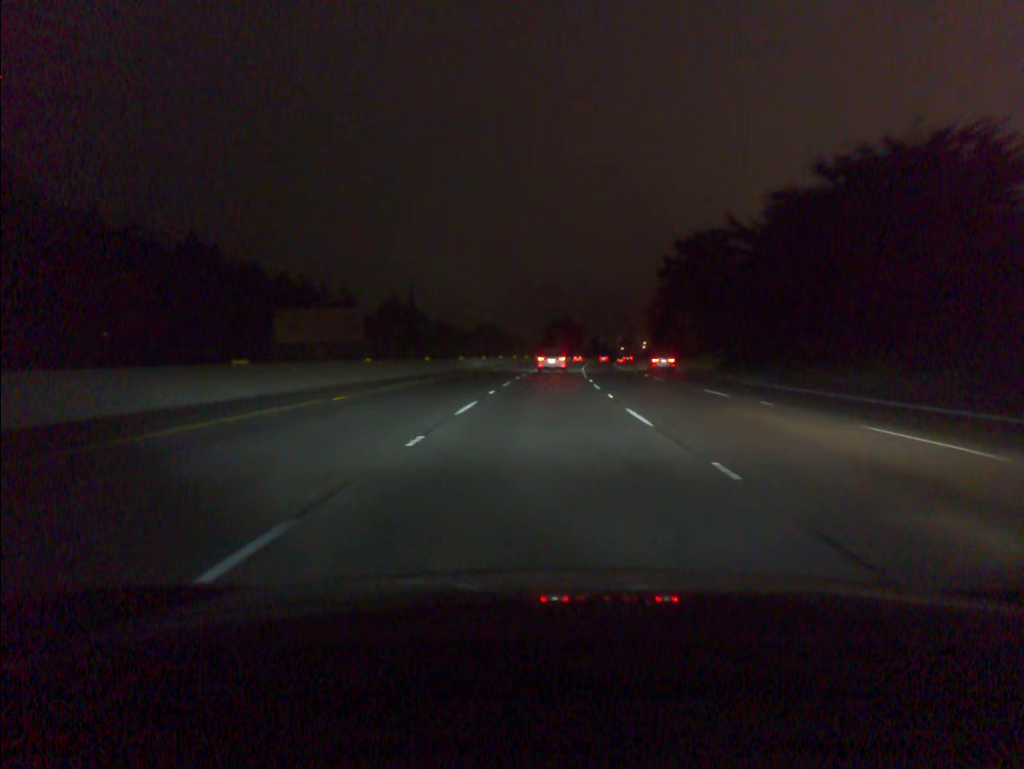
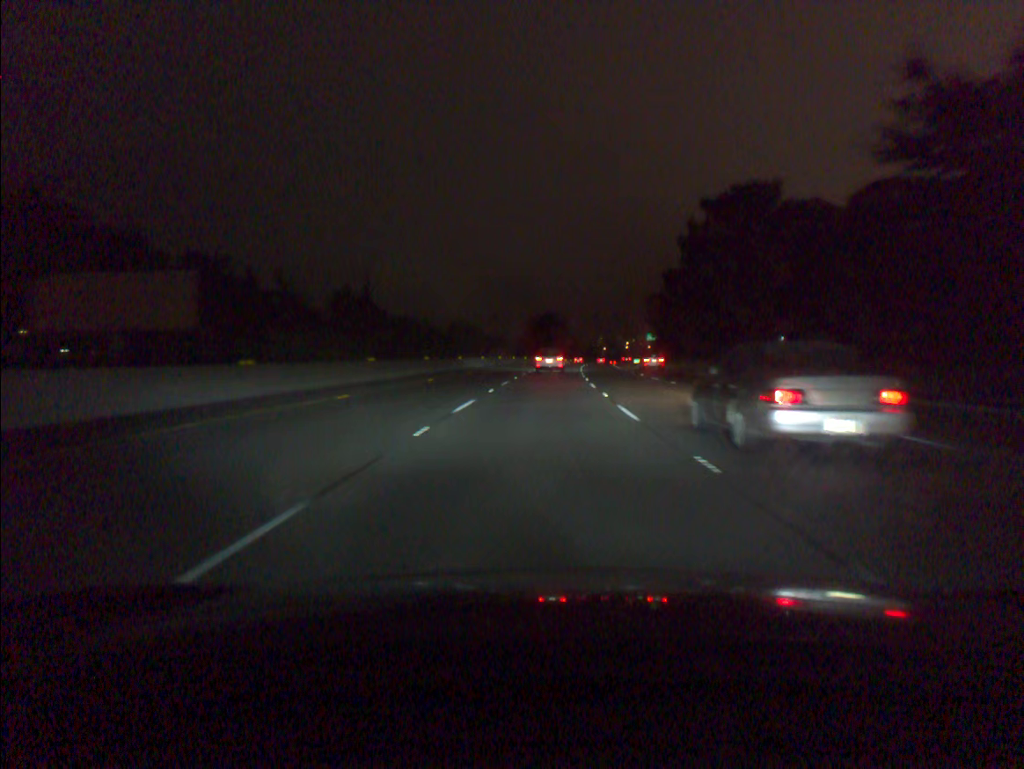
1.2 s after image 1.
(+0.4, +28.3) m; +1°
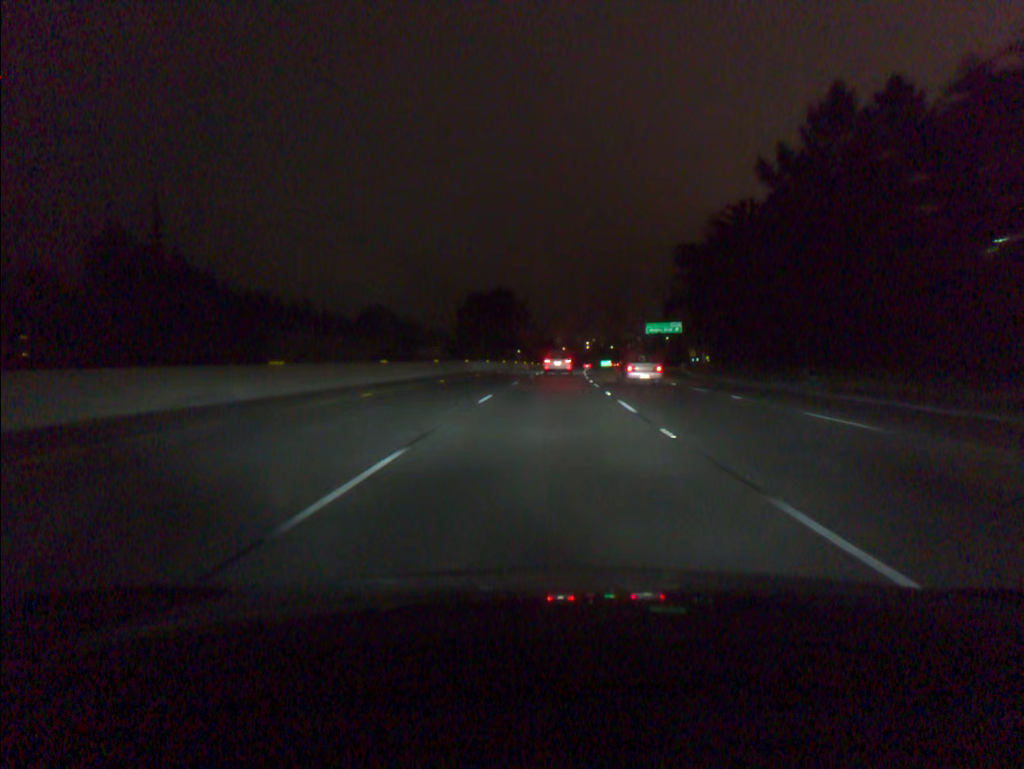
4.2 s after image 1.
(+1.8, +70.7) m; +3°
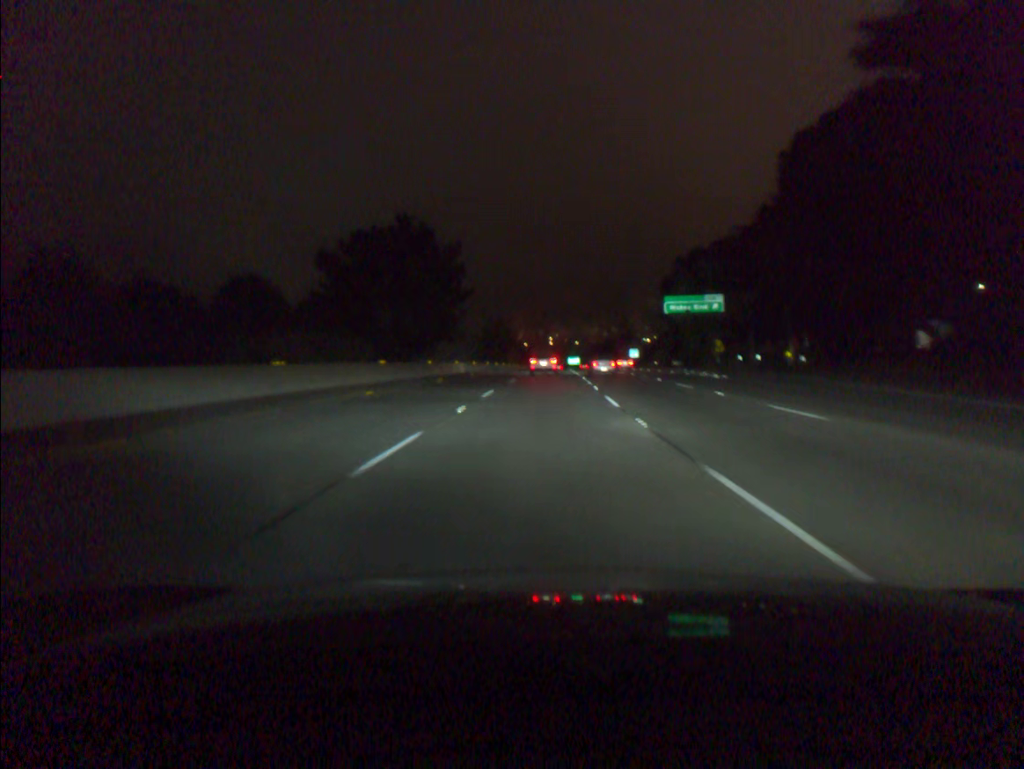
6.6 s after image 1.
(+1.6, +56.9) m; +3°
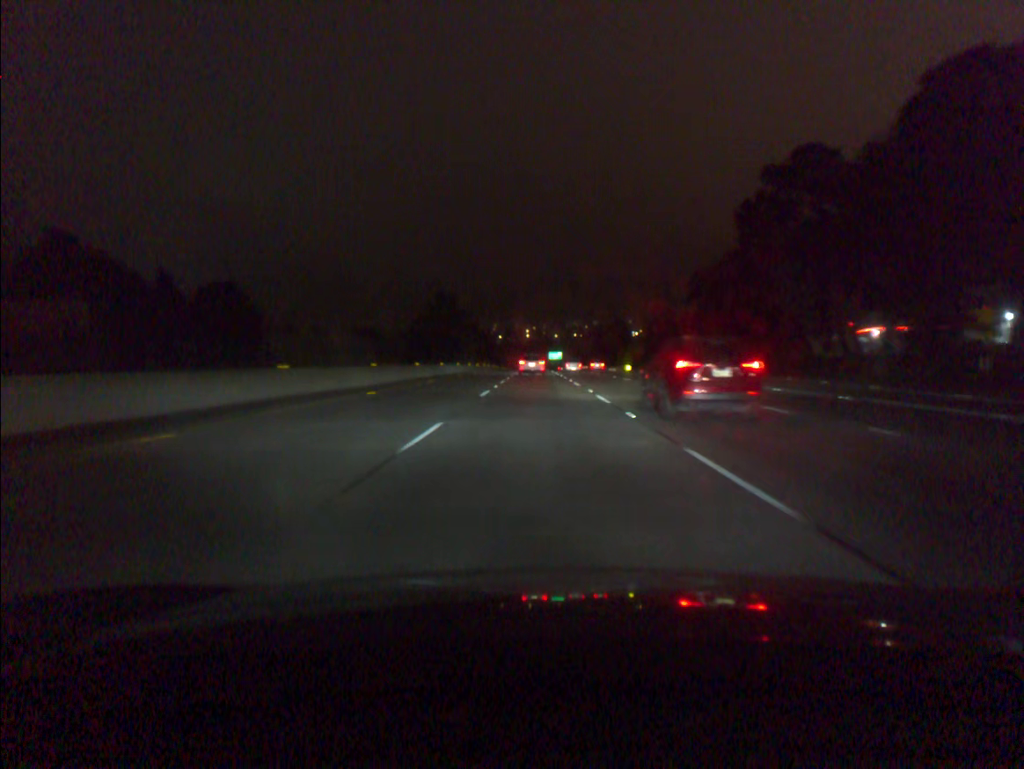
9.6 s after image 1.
(+1.1, +71.6) m; +2°
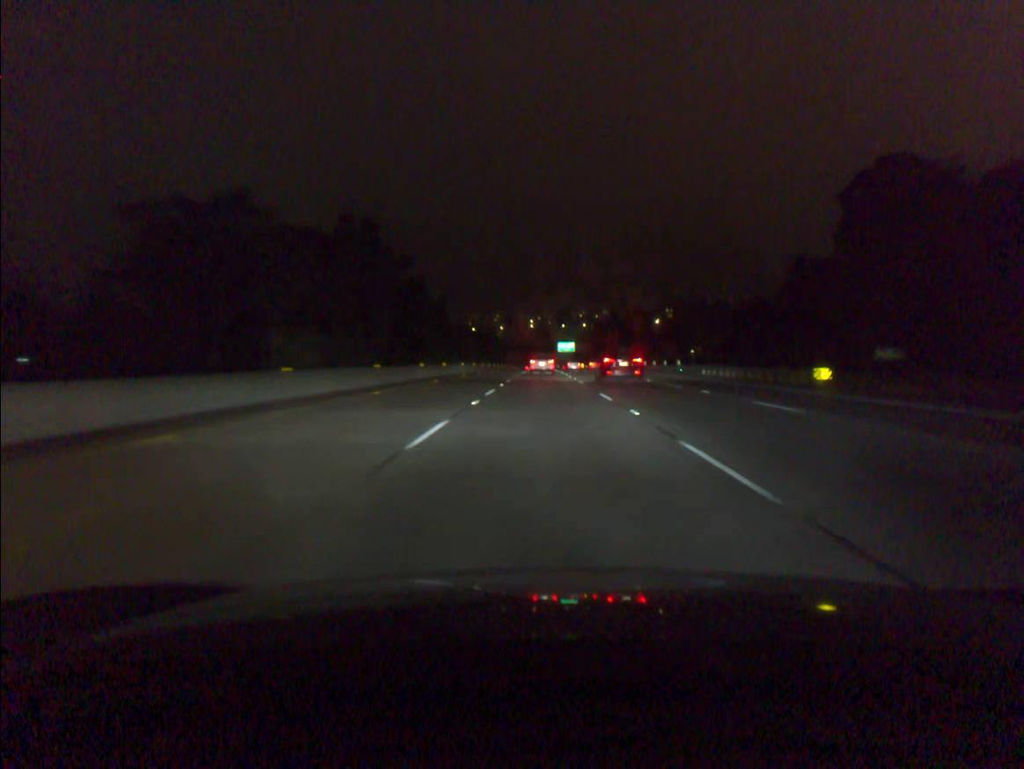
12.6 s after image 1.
(-0.3, +72.9) m; 0°
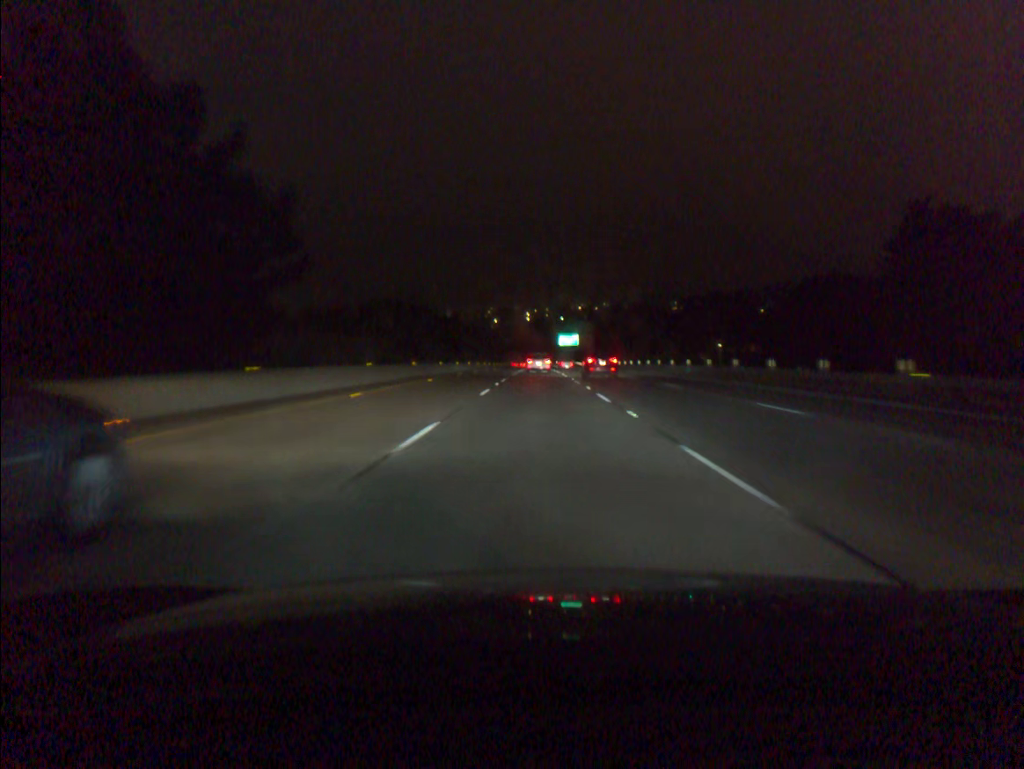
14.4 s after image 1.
(+0.1, +44.5) m; 0°
